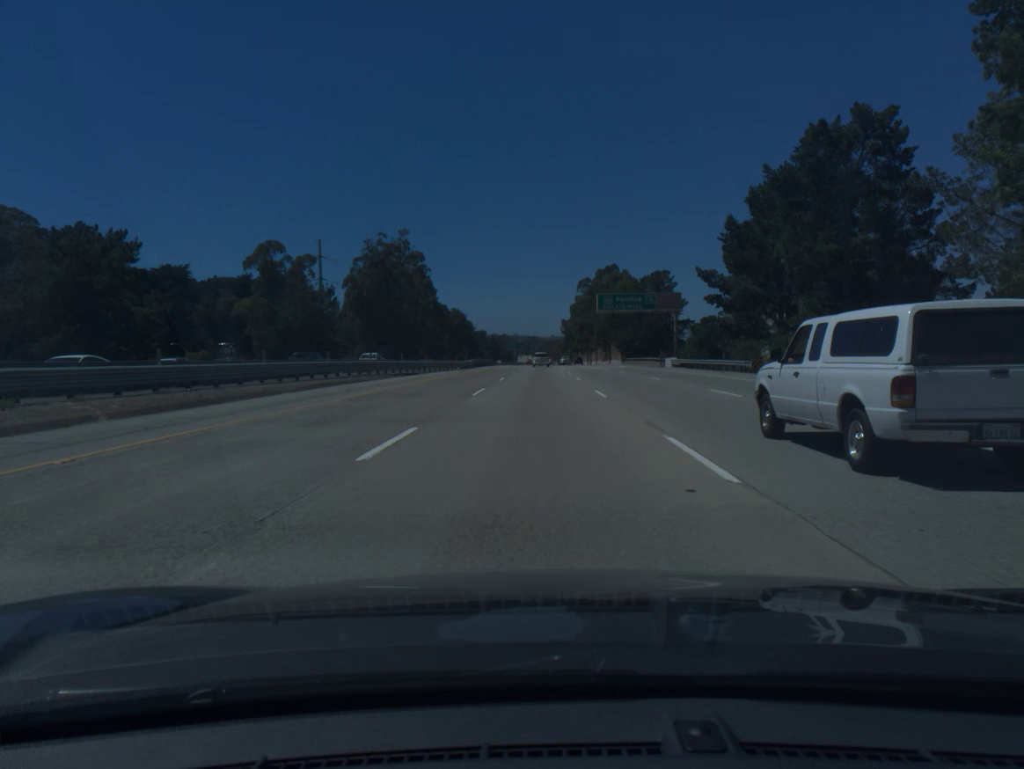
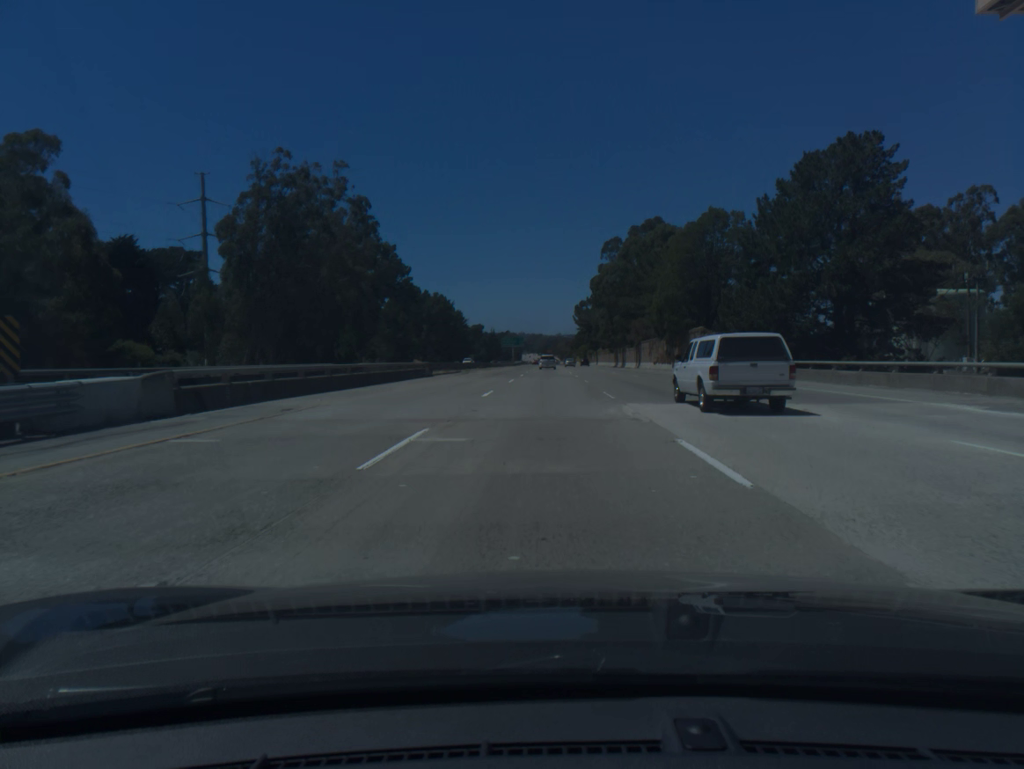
(-0.3, +73.3) m; -1°
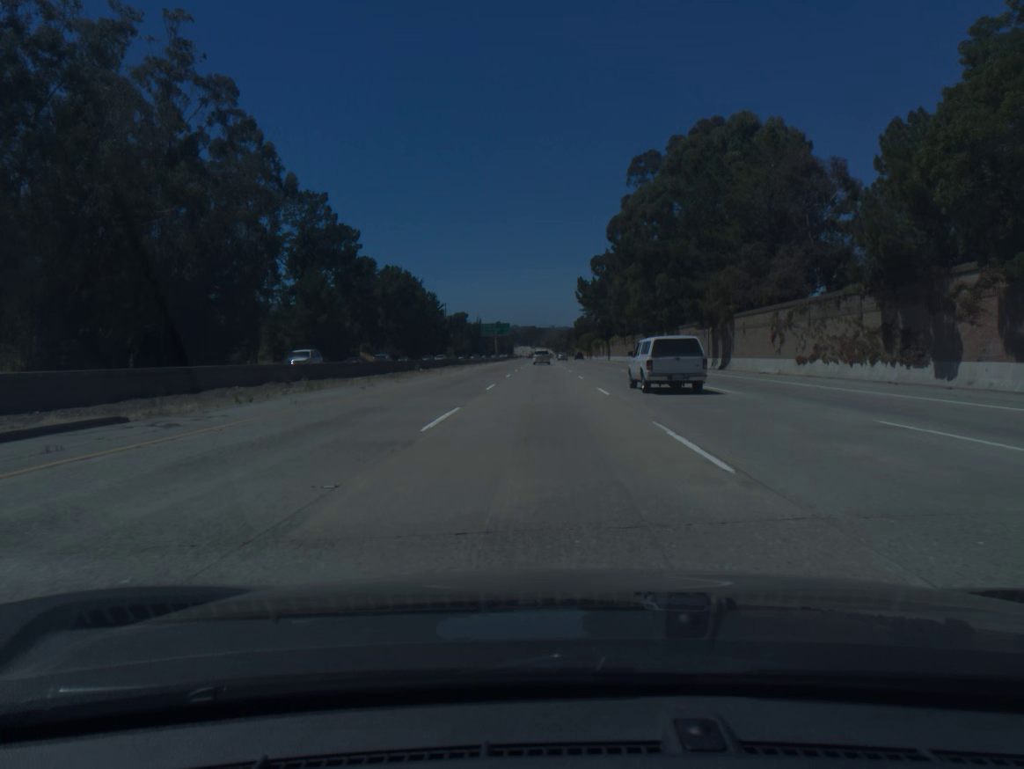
(+0.3, +55.2) m; +1°
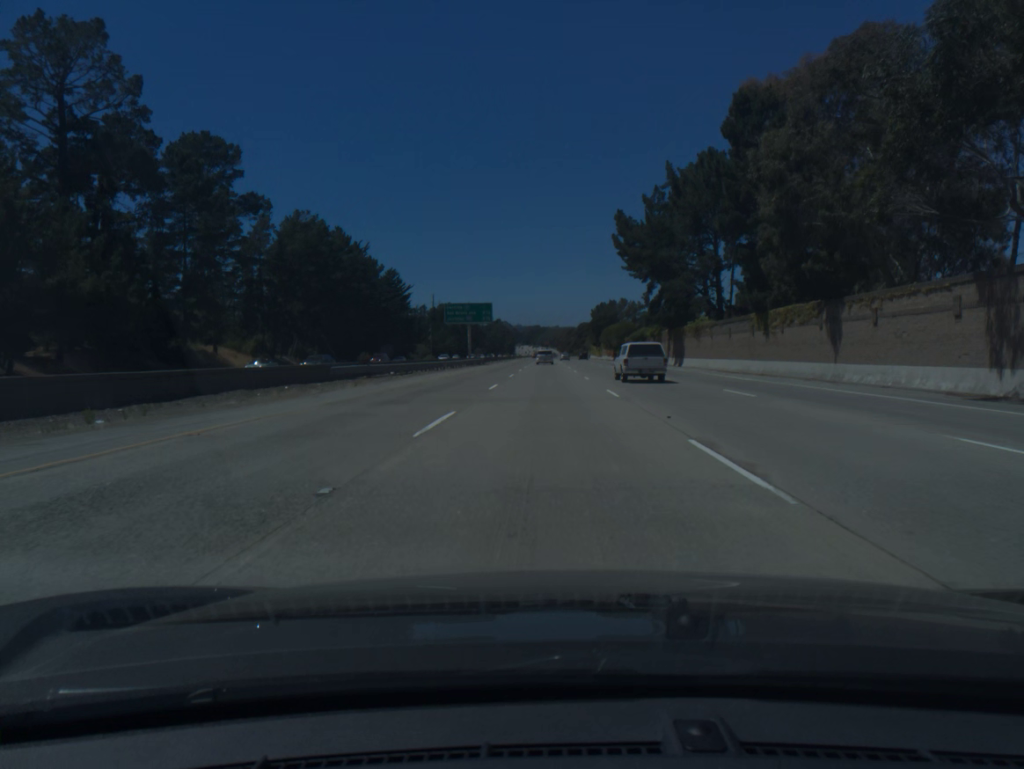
(-0.4, +73.8) m; 0°
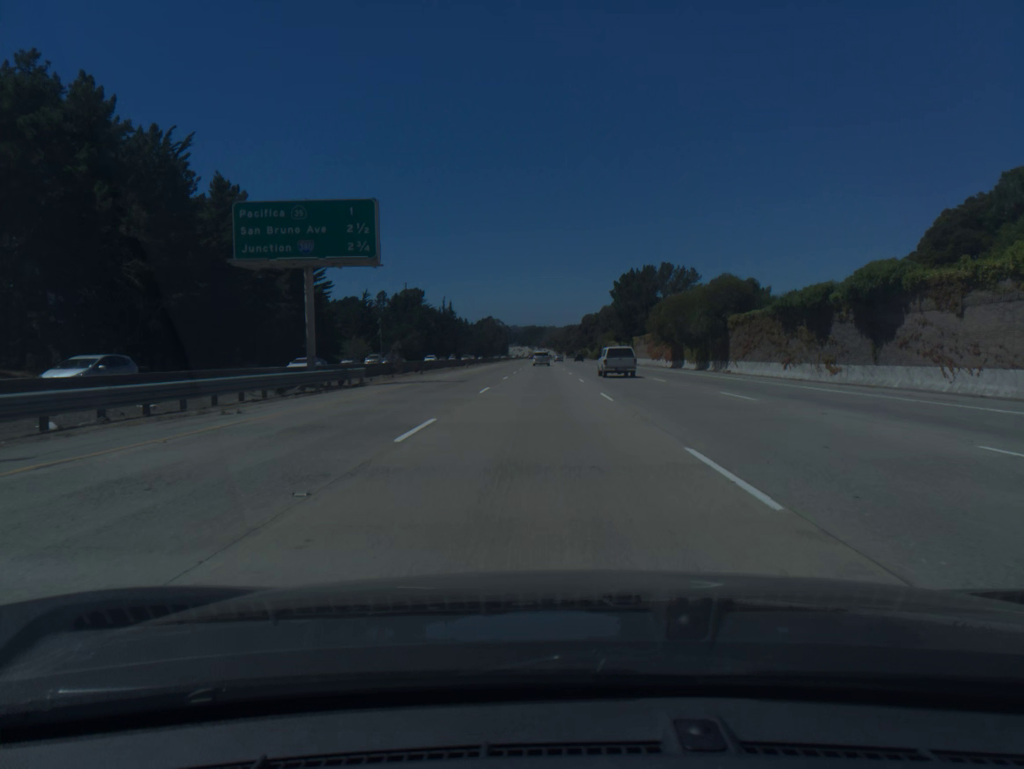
(+0.3, +74.0) m; 0°
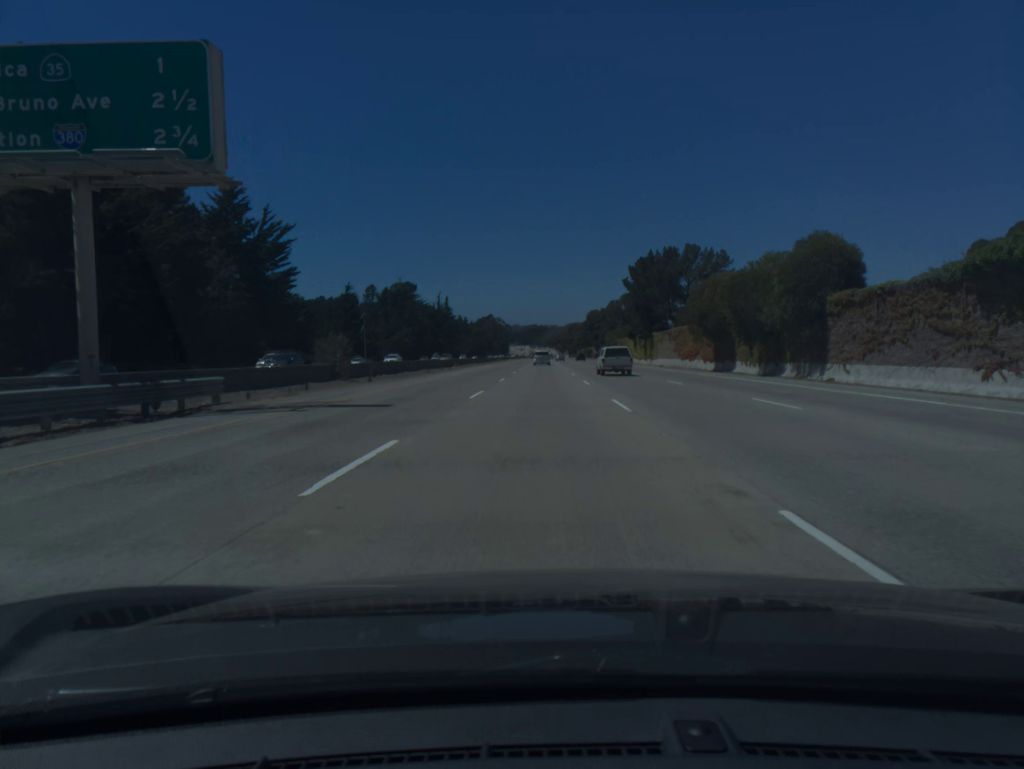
(0.0, +18.5) m; 0°
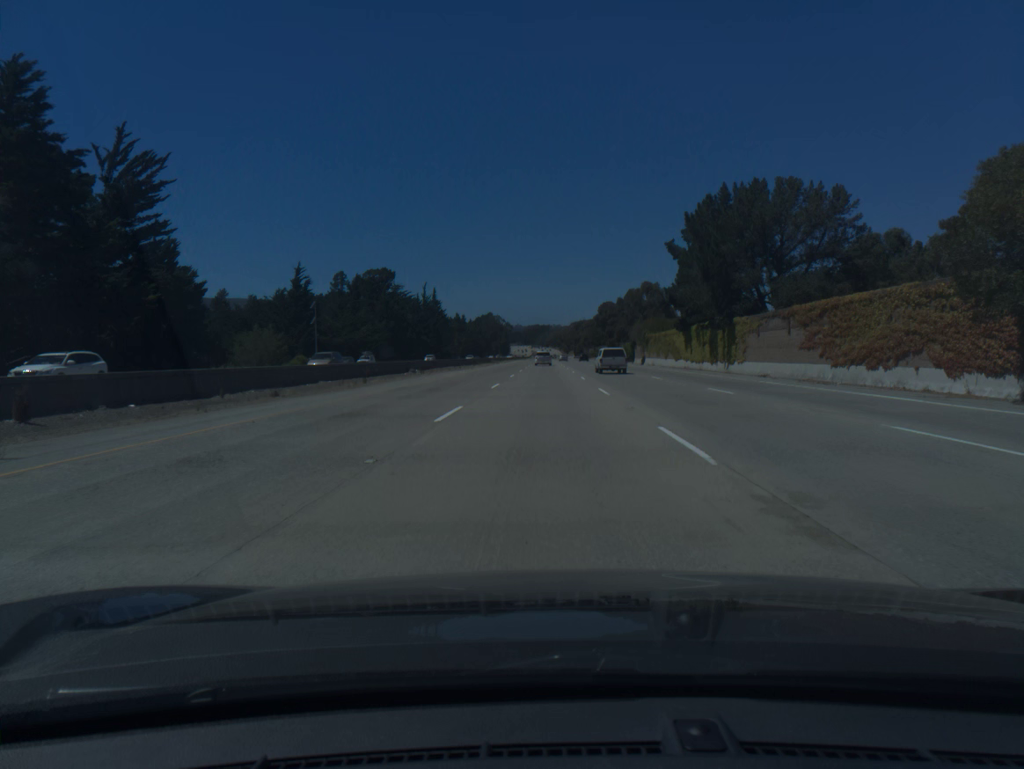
(-0.1, +37.0) m; 0°
